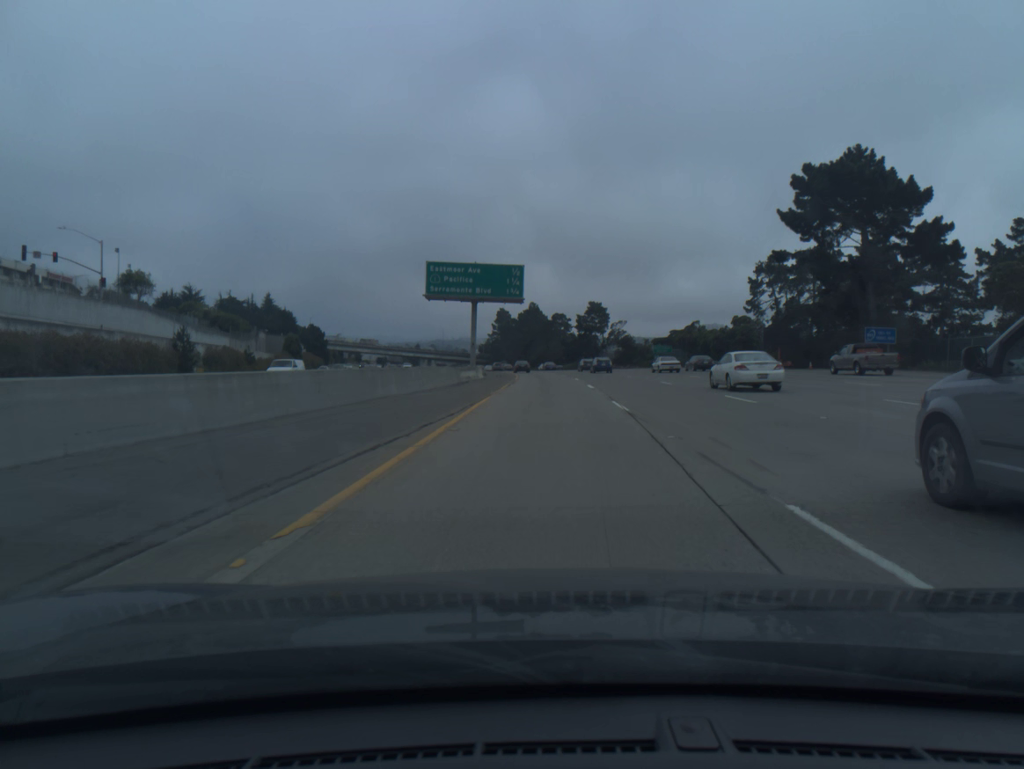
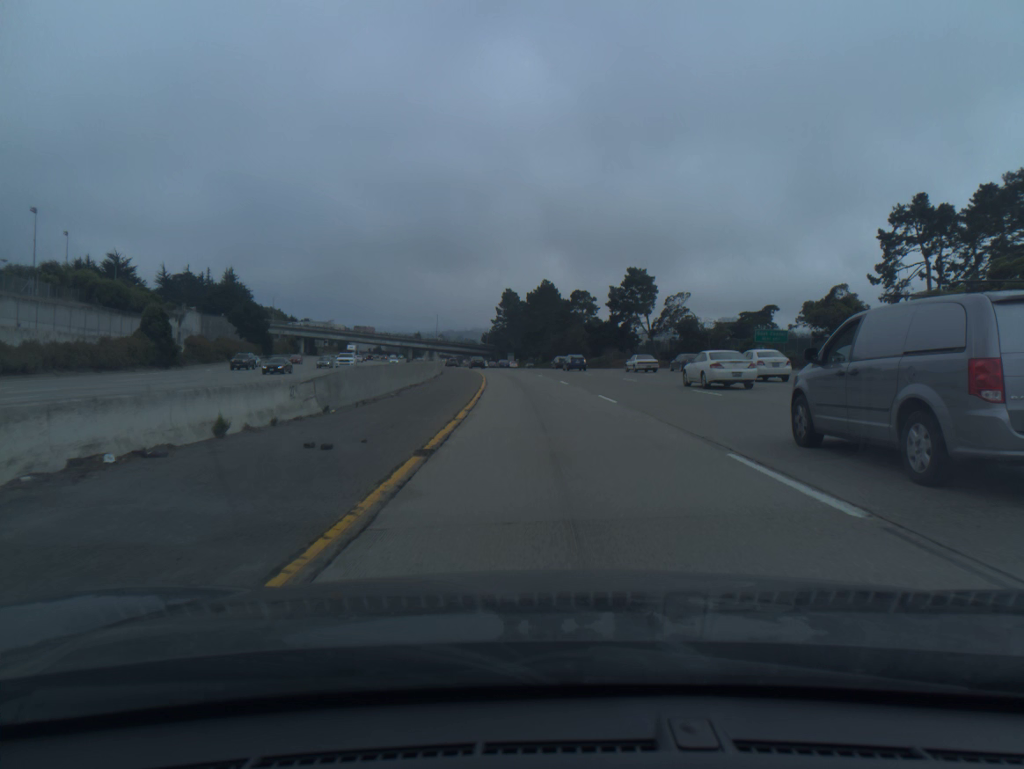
(-0.3, +54.9) m; -1°
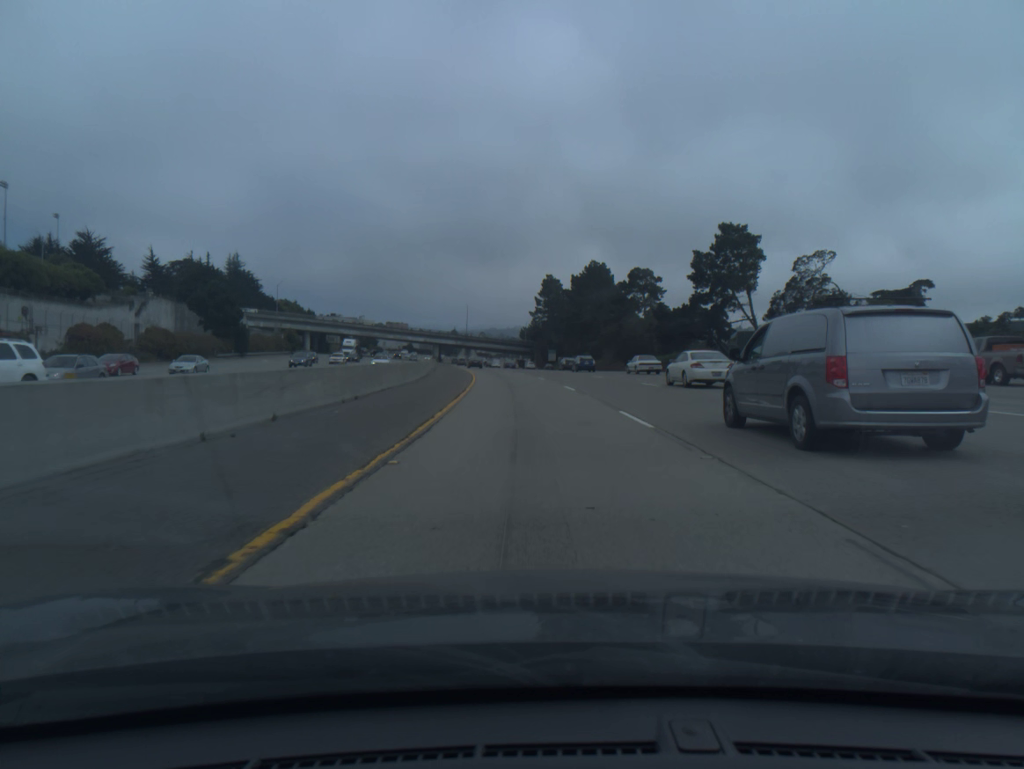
(-0.8, +36.8) m; -3°
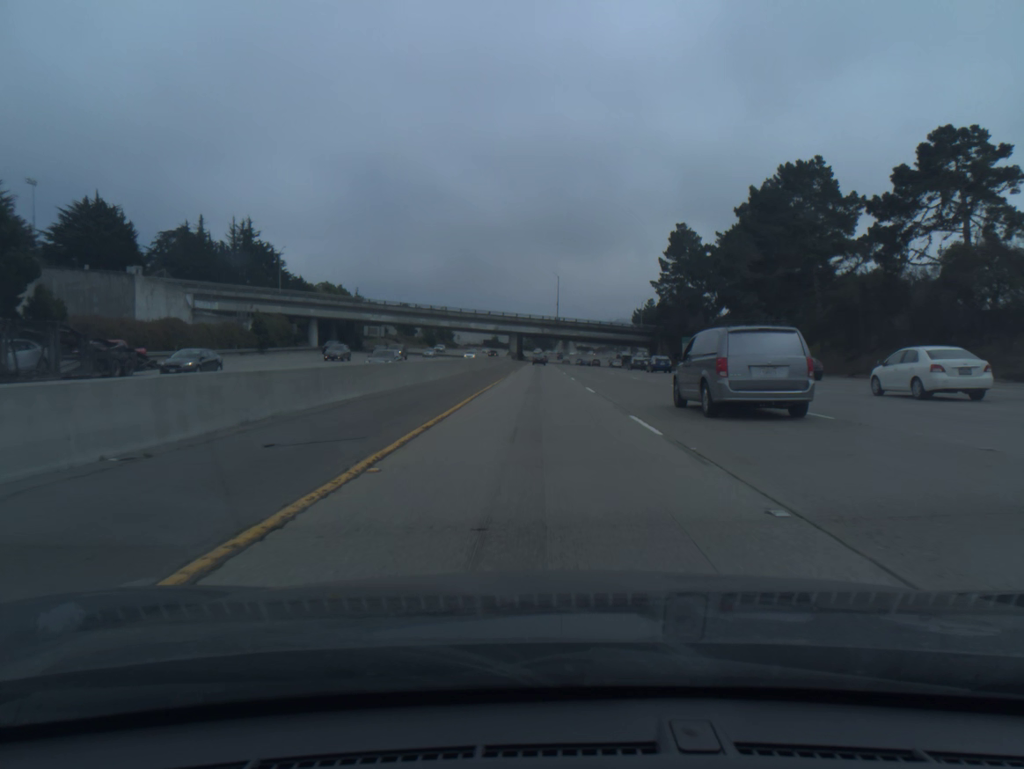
(-5.0, +73.7) m; -7°
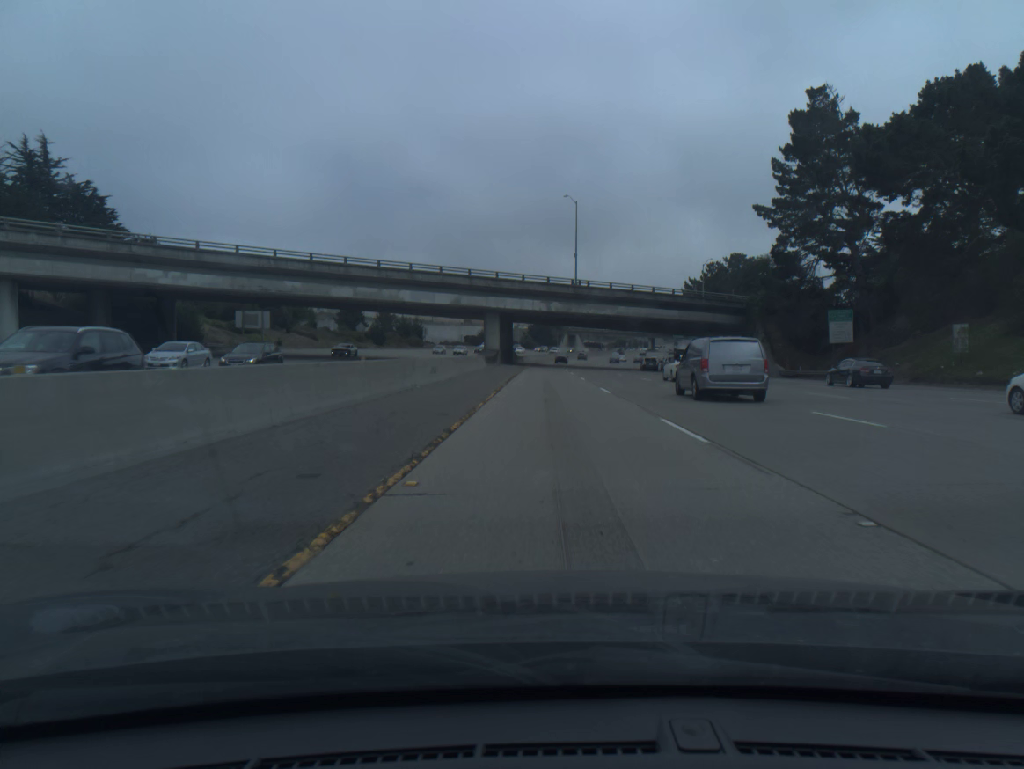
(-0.7, +73.9) m; 0°
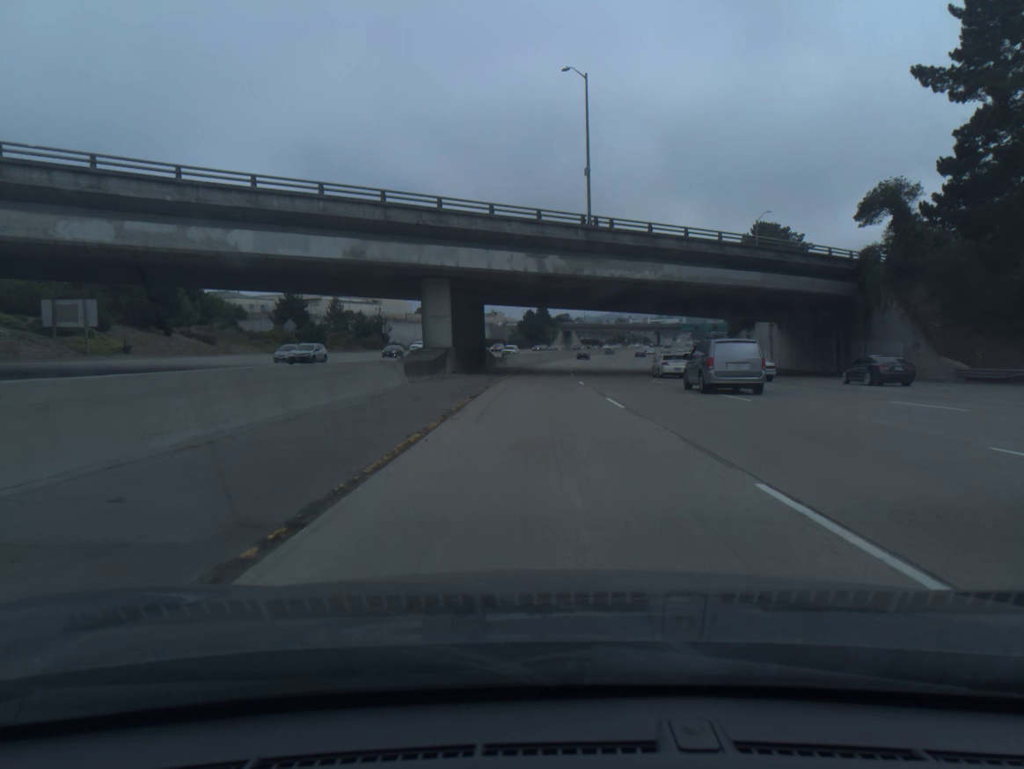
(+0.3, +36.8) m; +1°
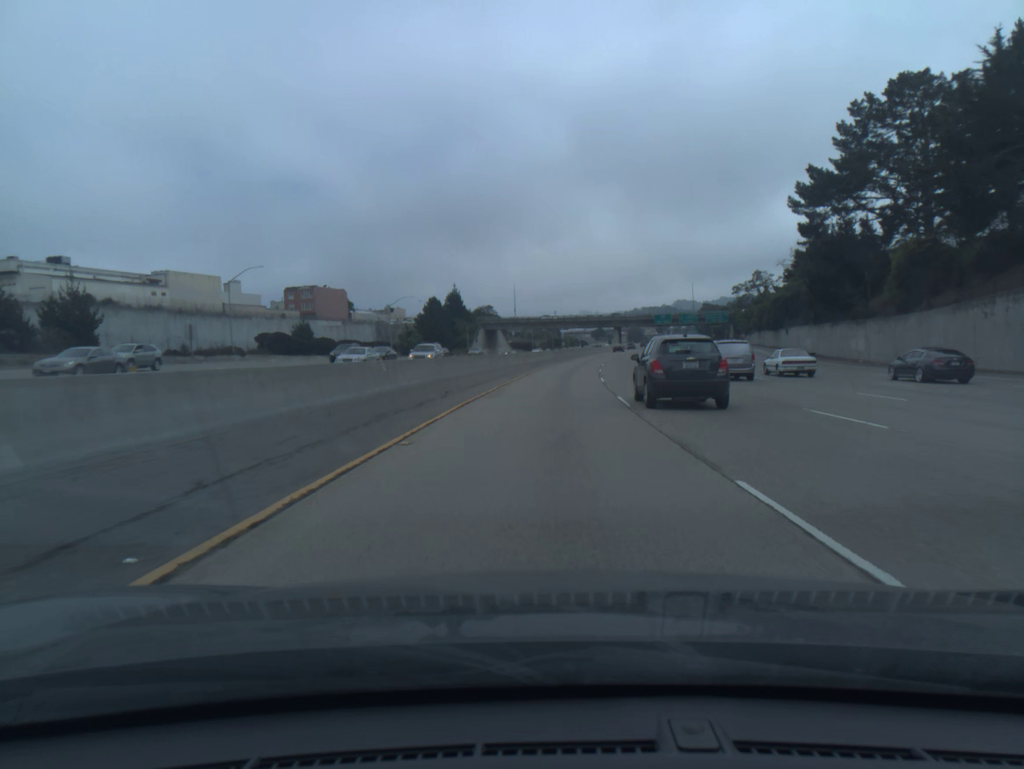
(+2.6, +91.7) m; +5°
